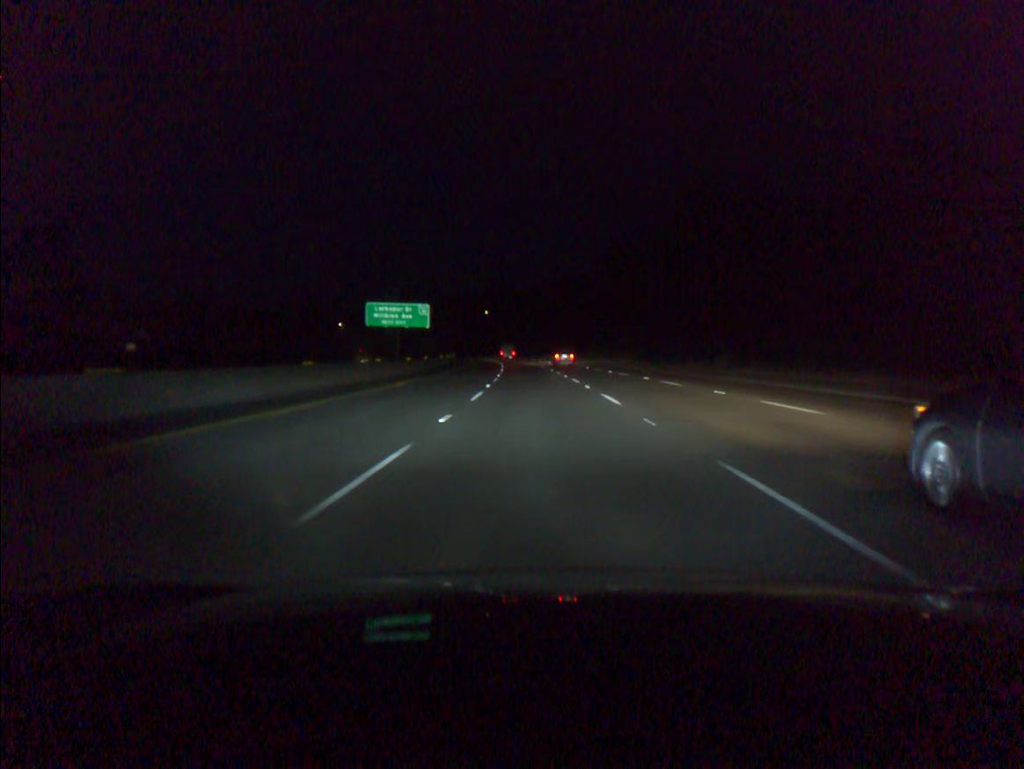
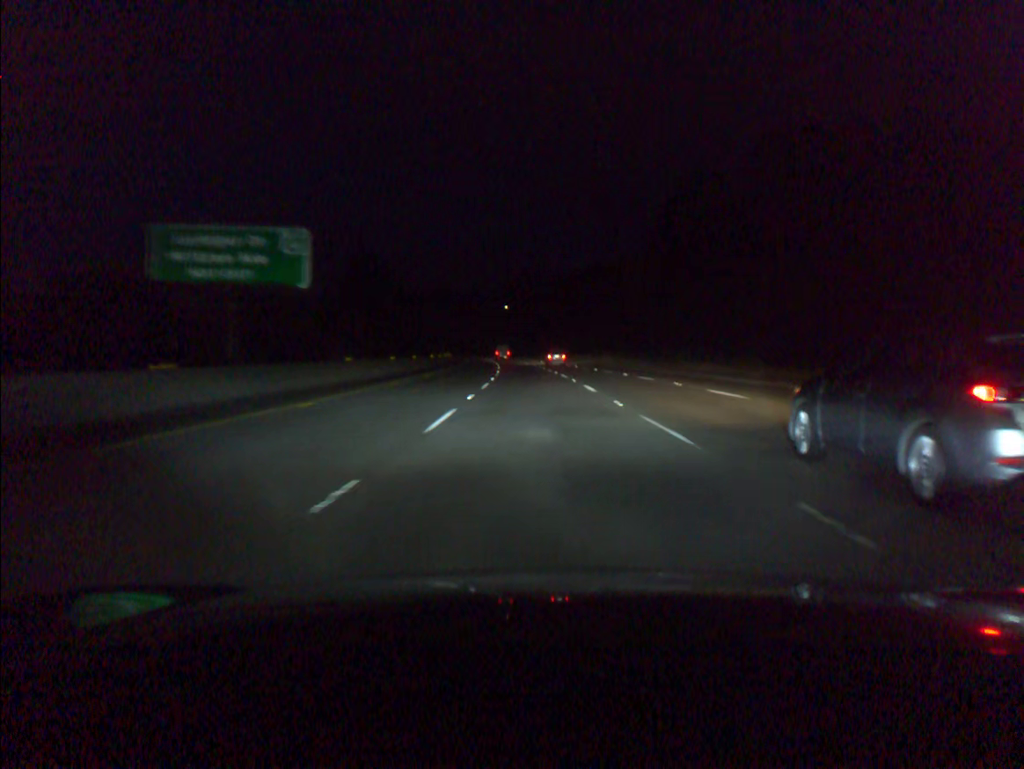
(-0.9, +52.0) m; -2°
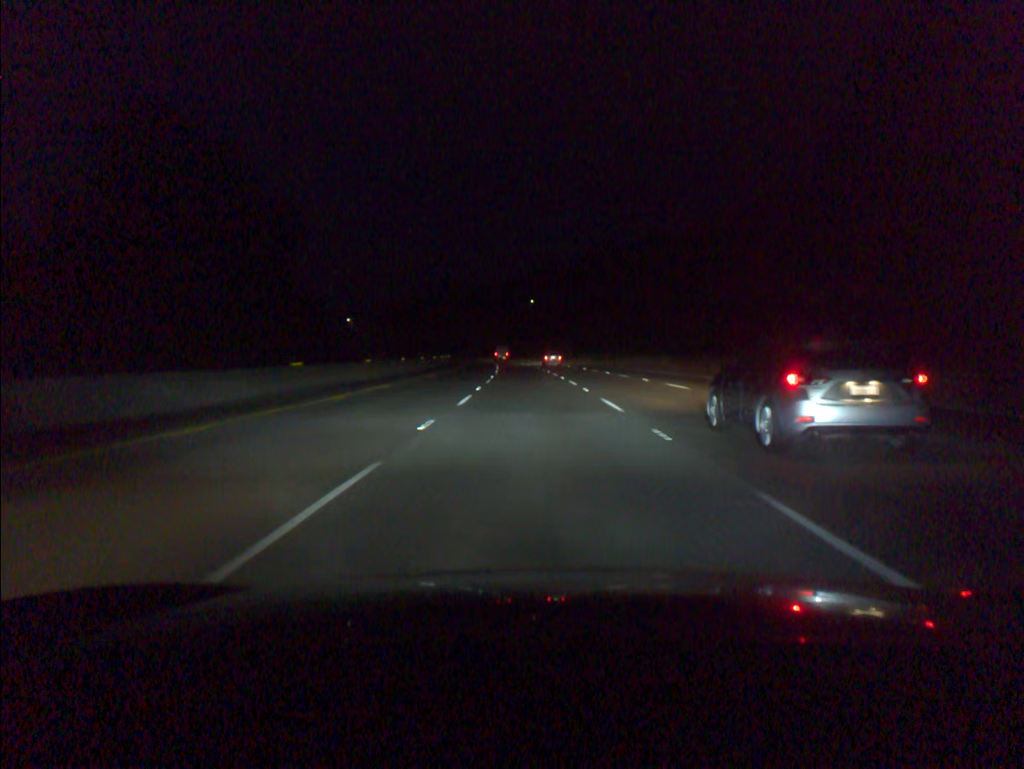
(-0.8, +51.9) m; -2°
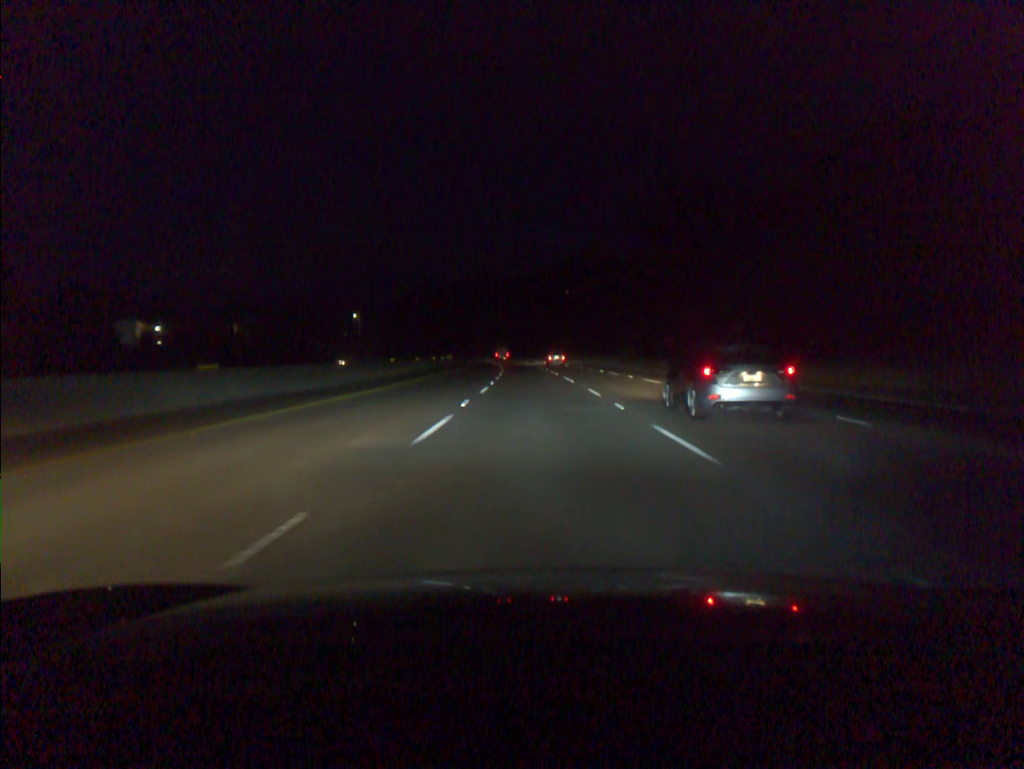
(-1.1, +51.9) m; -2°
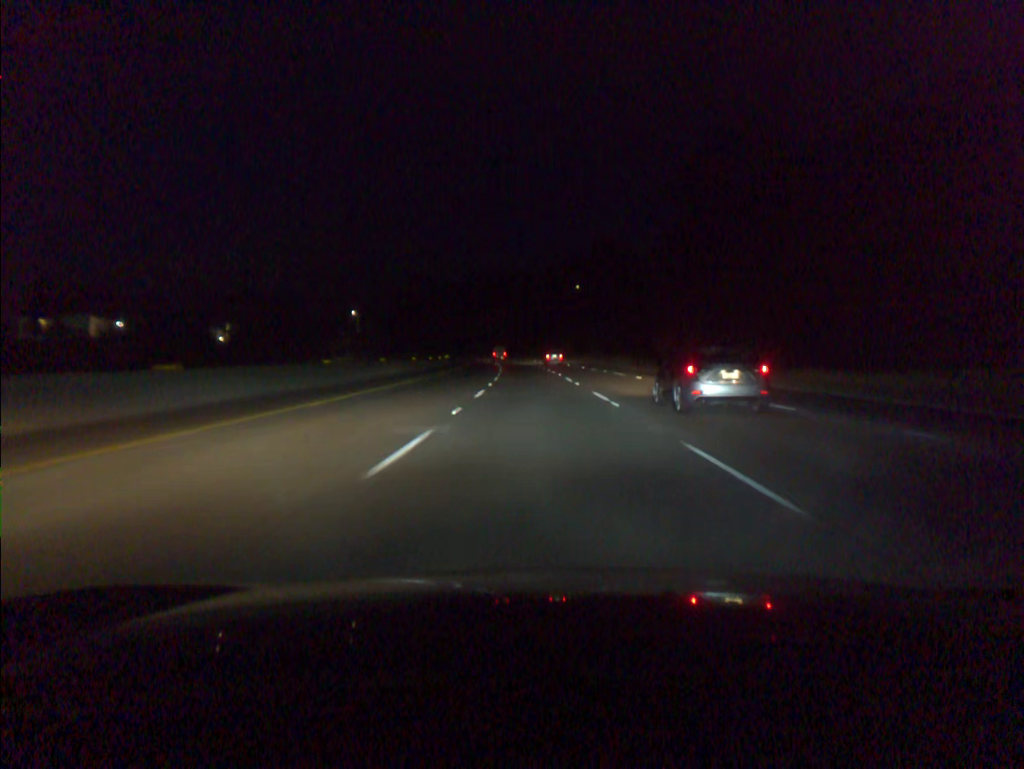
(-0.1, +17.3) m; -1°
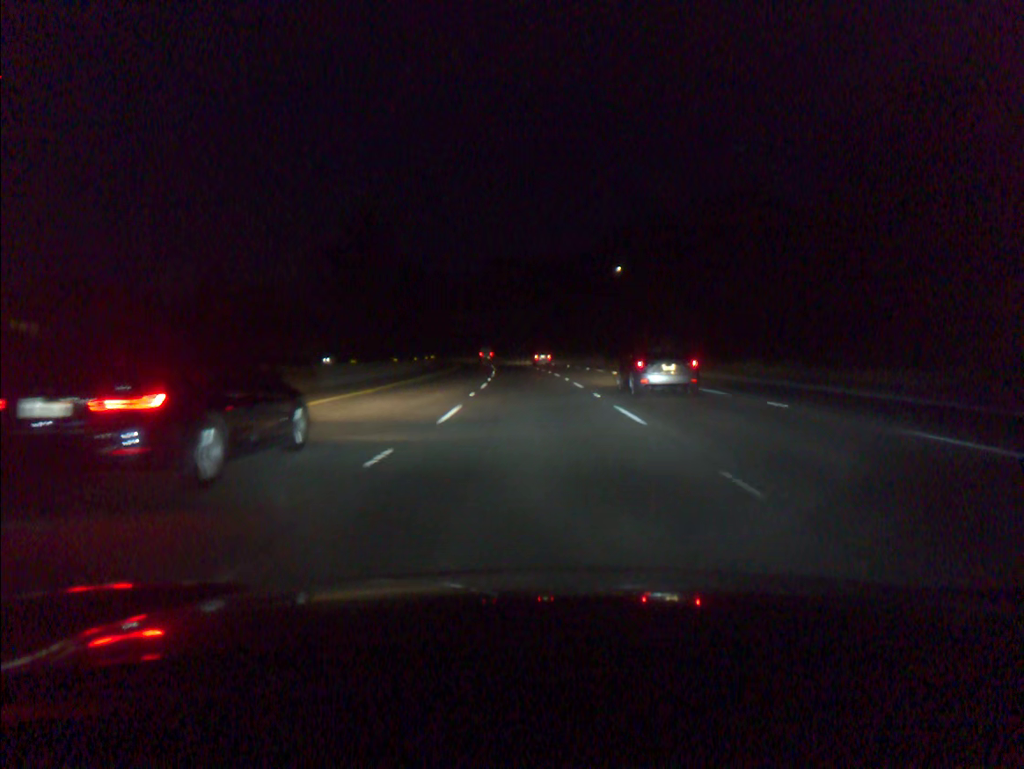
(-0.8, +51.8) m; -2°
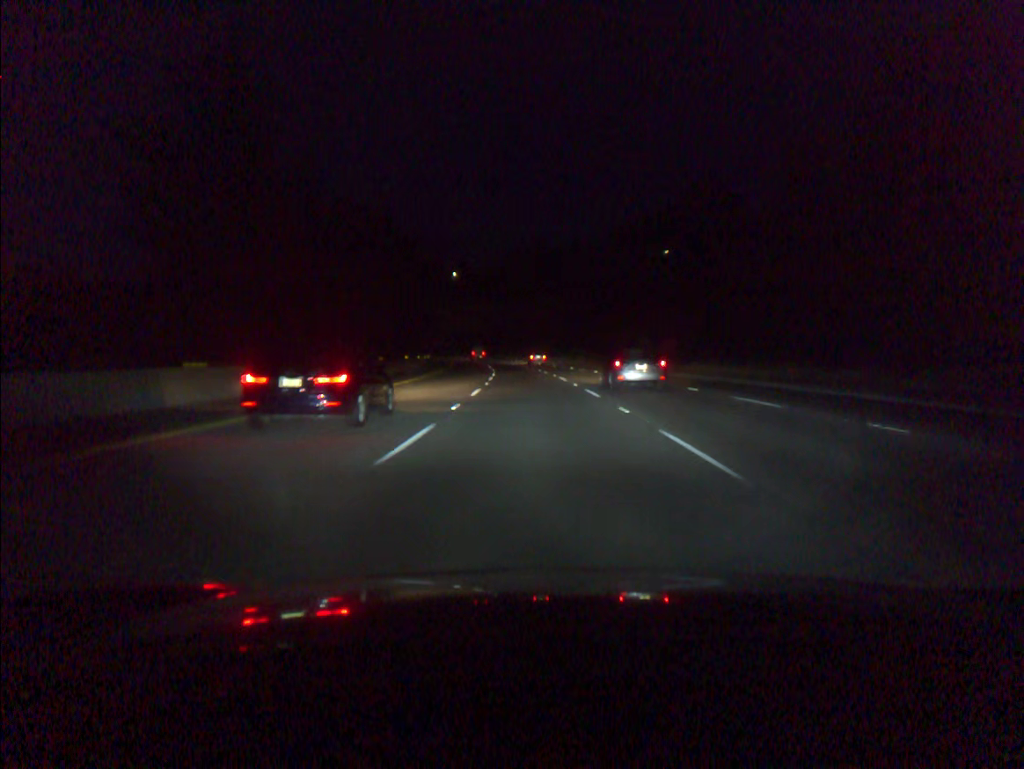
(-0.5, +34.6) m; -2°
